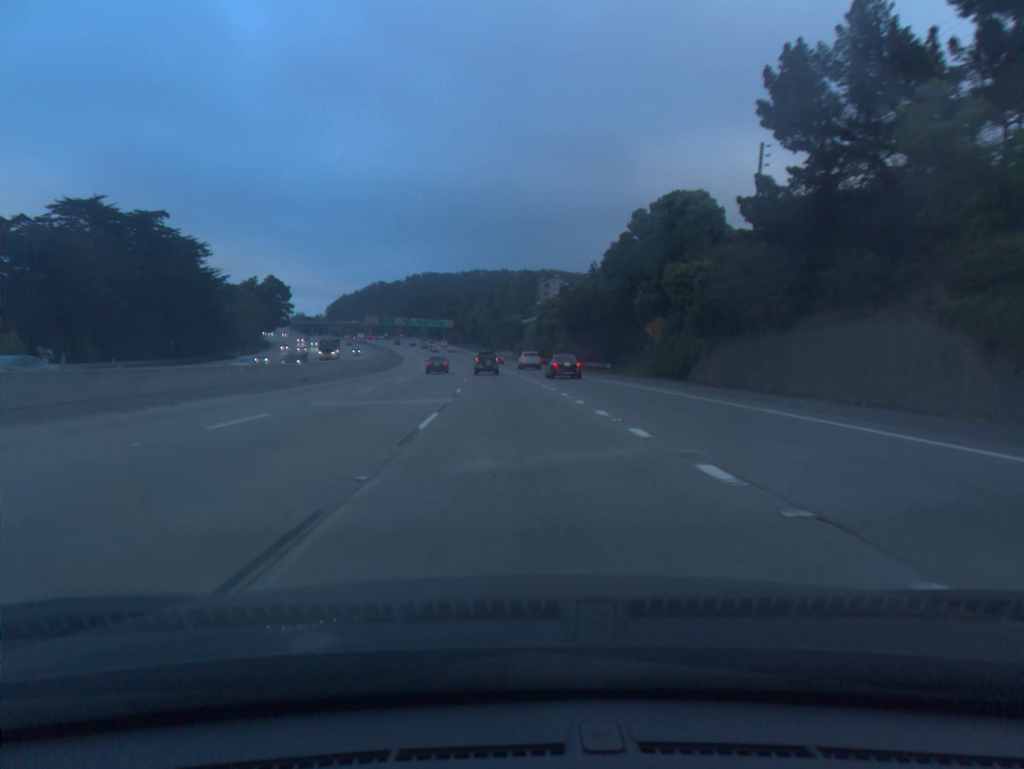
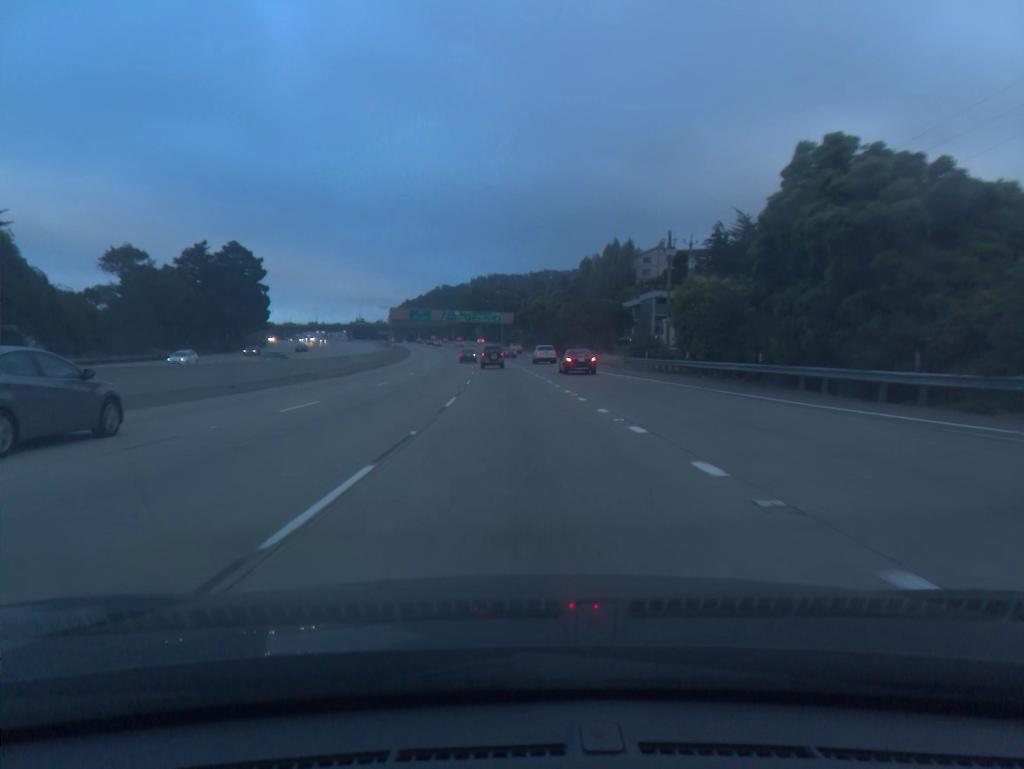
(-3.8, +80.1) m; -5°
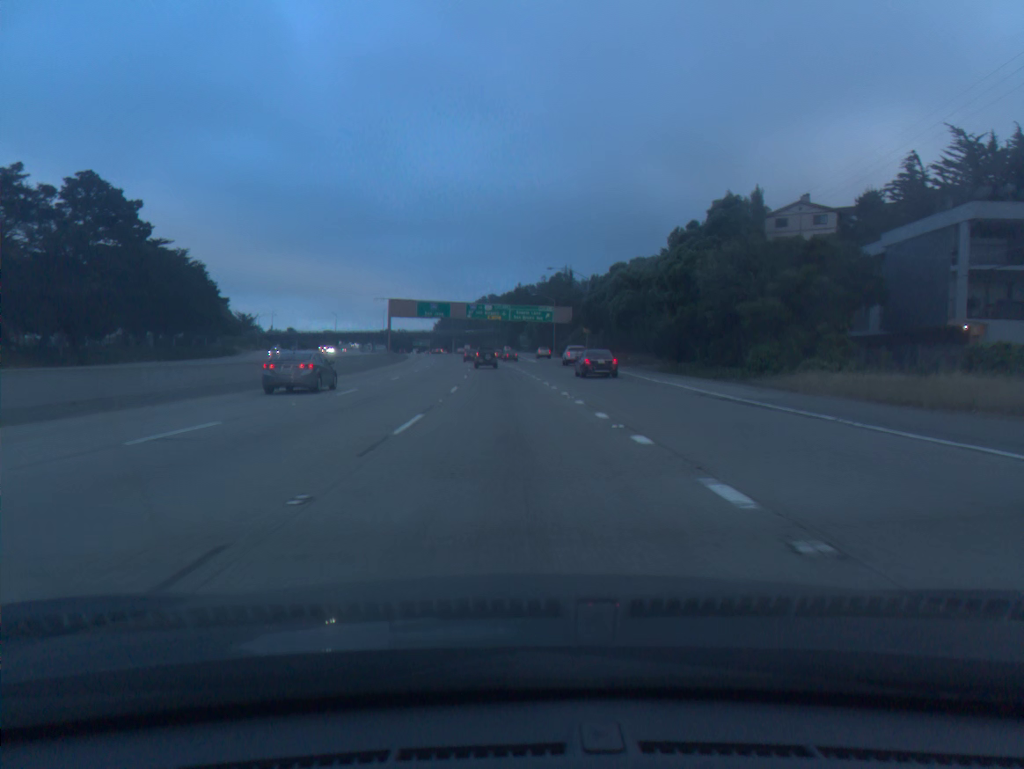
(-1.9, +64.3) m; -4°
